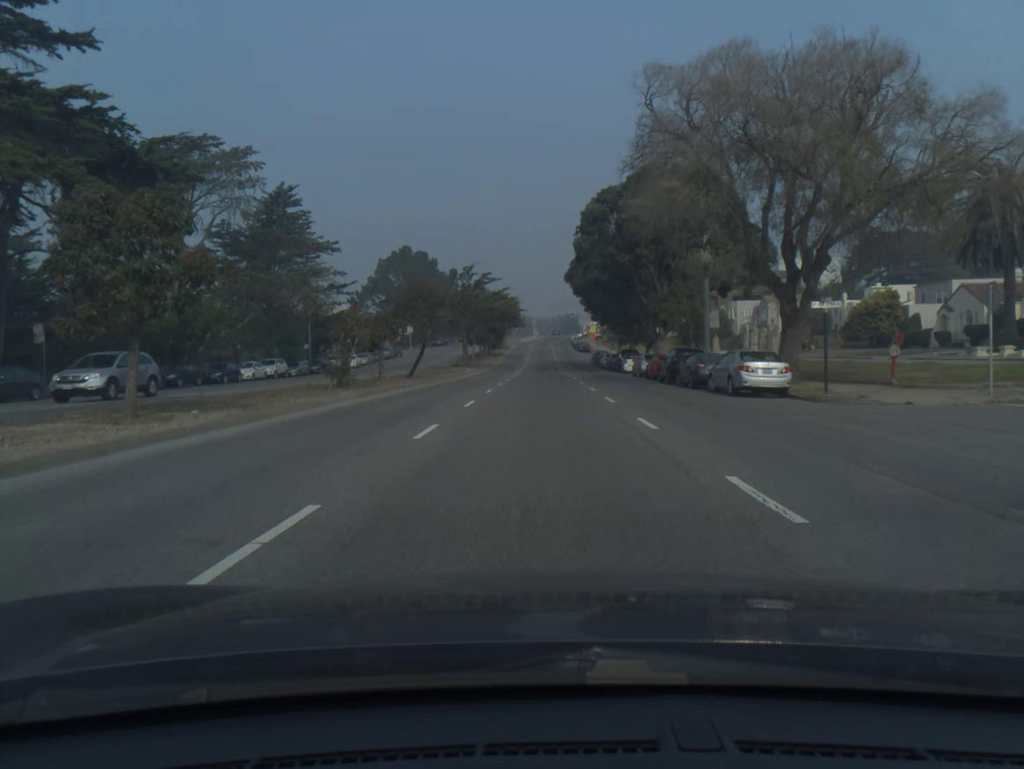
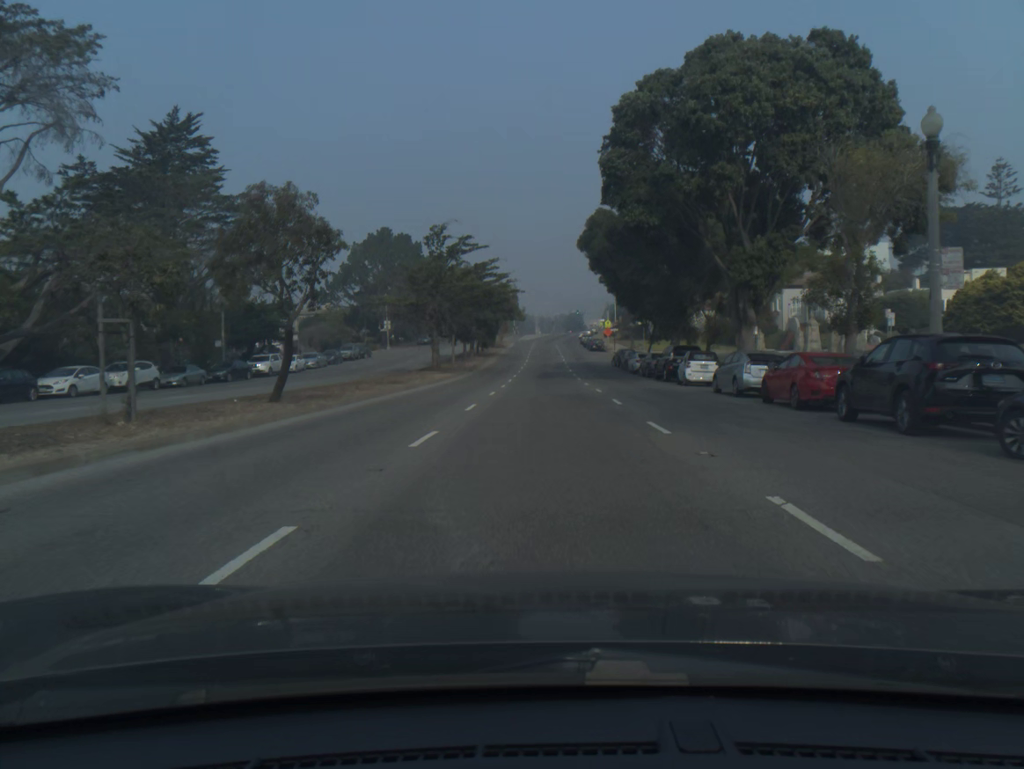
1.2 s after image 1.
(0.0, +22.7) m; 0°
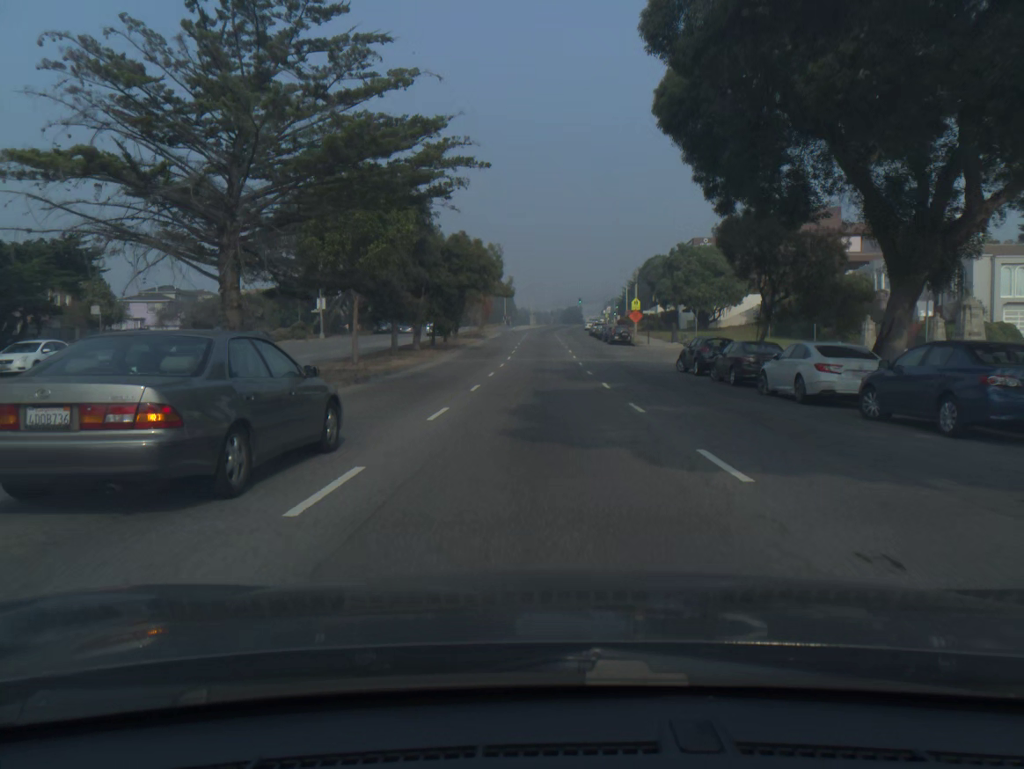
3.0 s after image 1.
(+0.1, +34.2) m; 0°
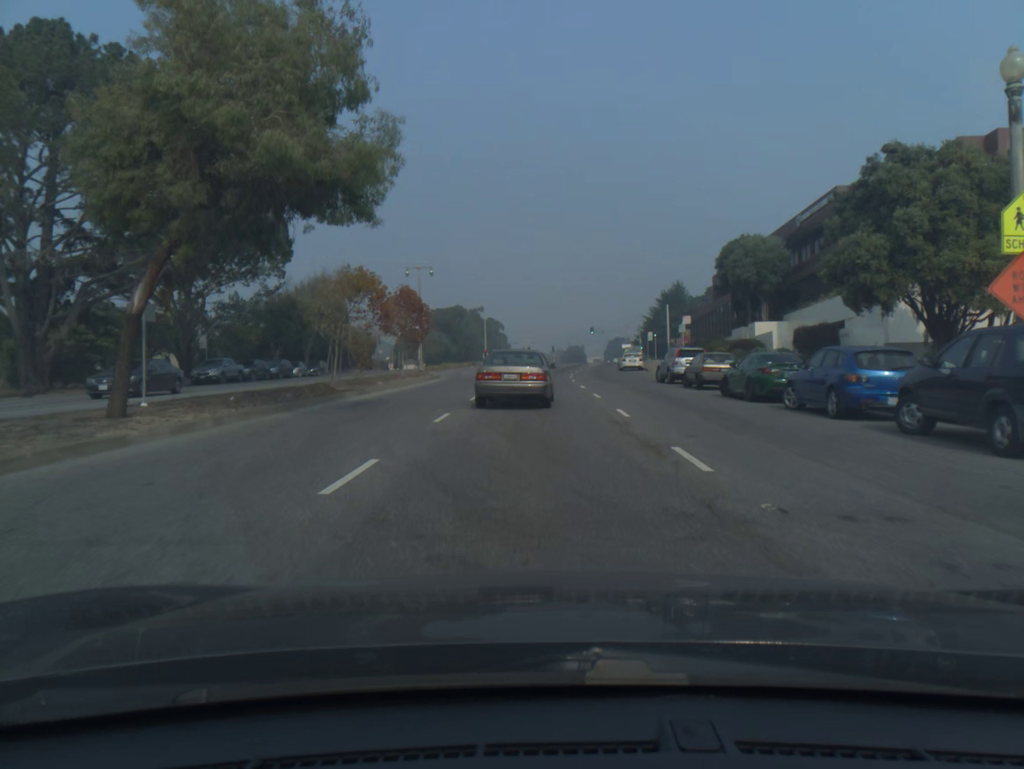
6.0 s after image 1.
(0.0, +56.3) m; 0°
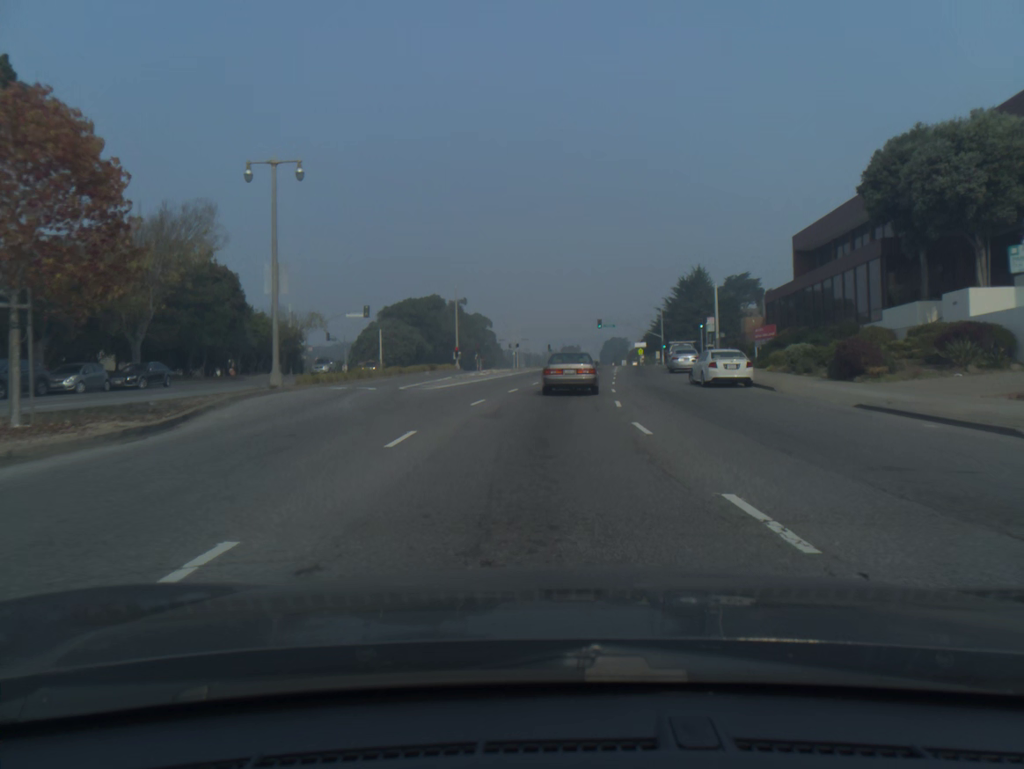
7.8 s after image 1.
(0.0, +32.9) m; +1°
